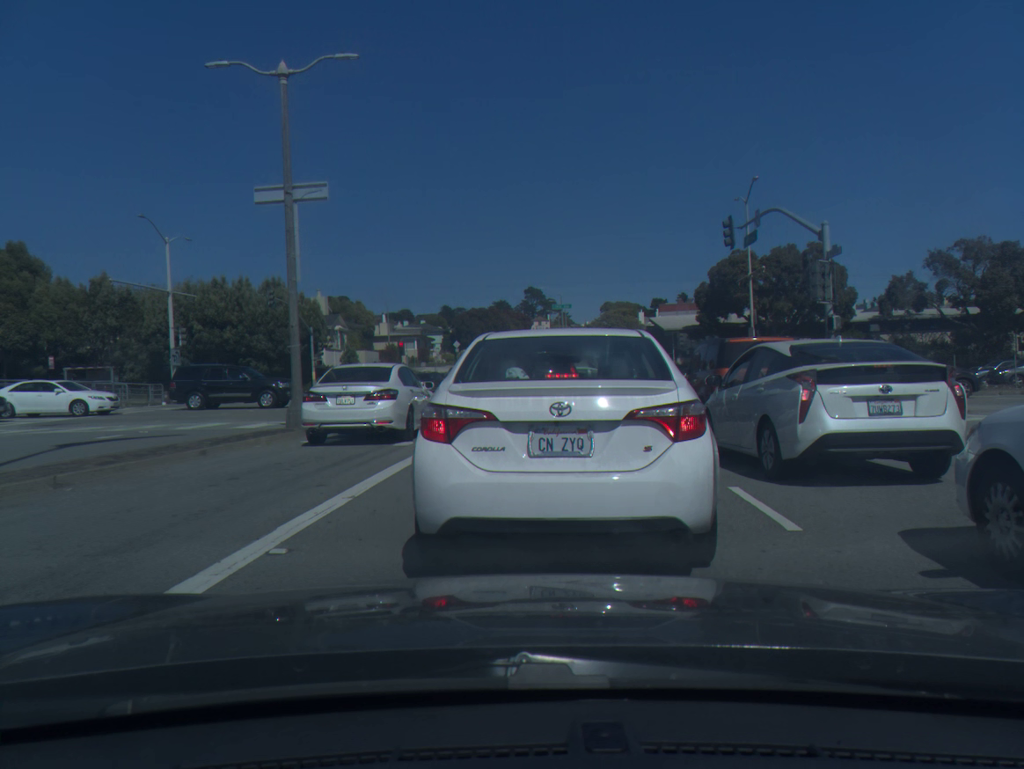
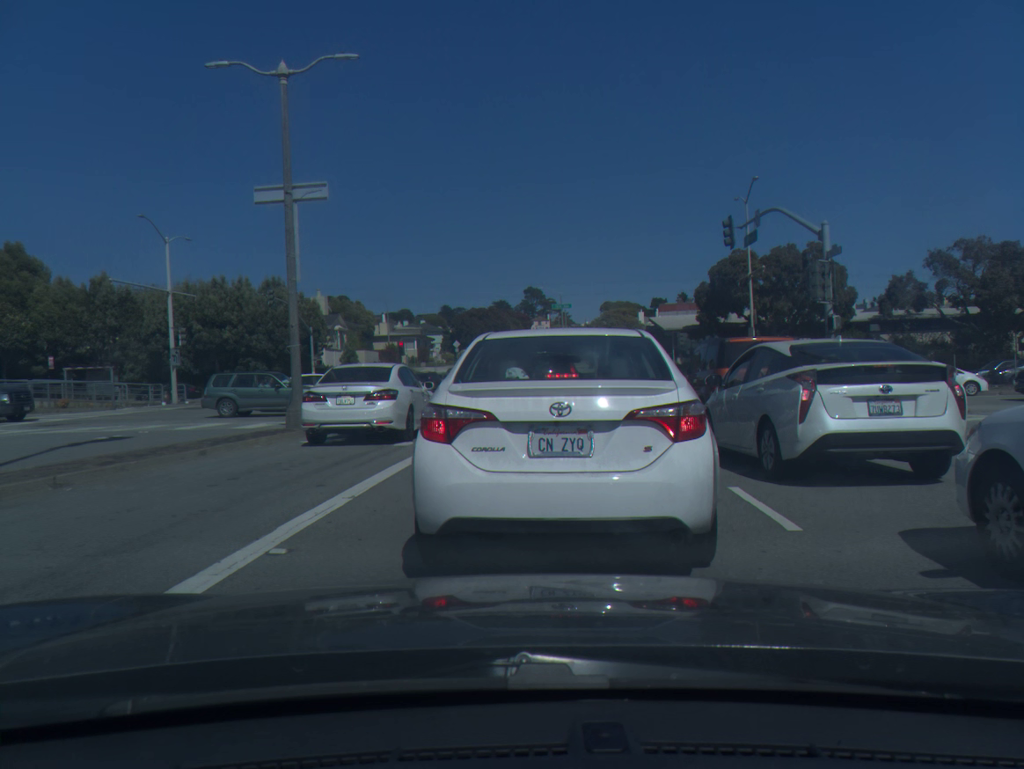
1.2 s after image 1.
(-0.1, 0.0) m; 0°
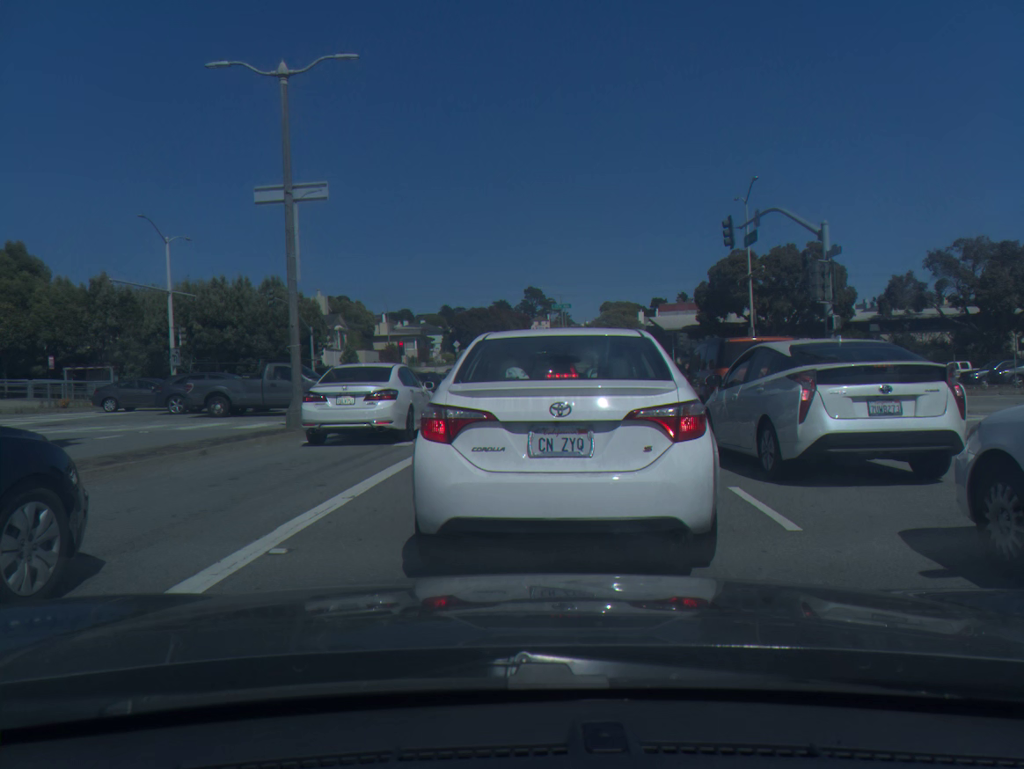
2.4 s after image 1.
(-0.1, 0.0) m; 0°
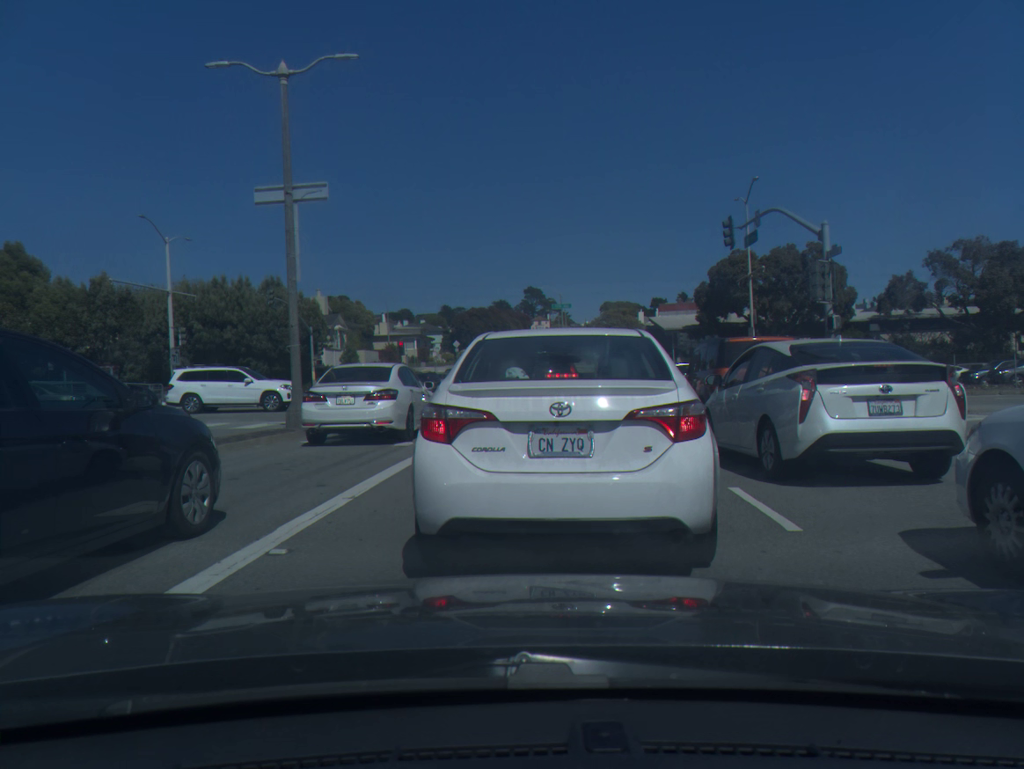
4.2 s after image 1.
(0.0, 0.0) m; 0°
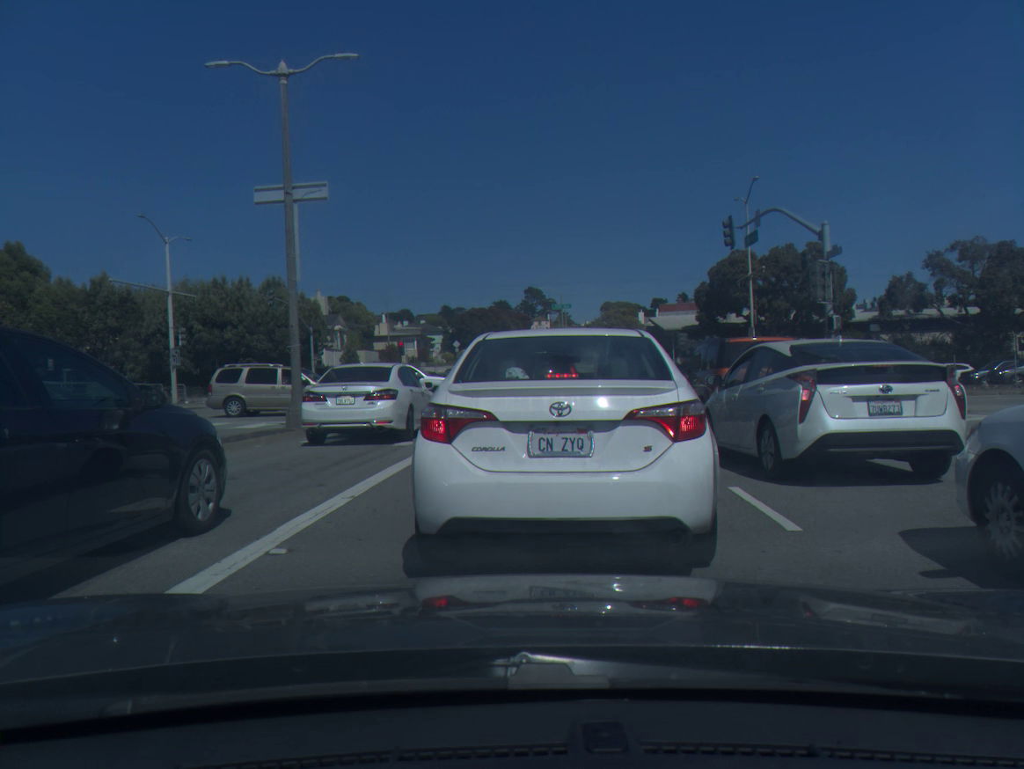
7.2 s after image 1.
(0.0, 0.0) m; 0°
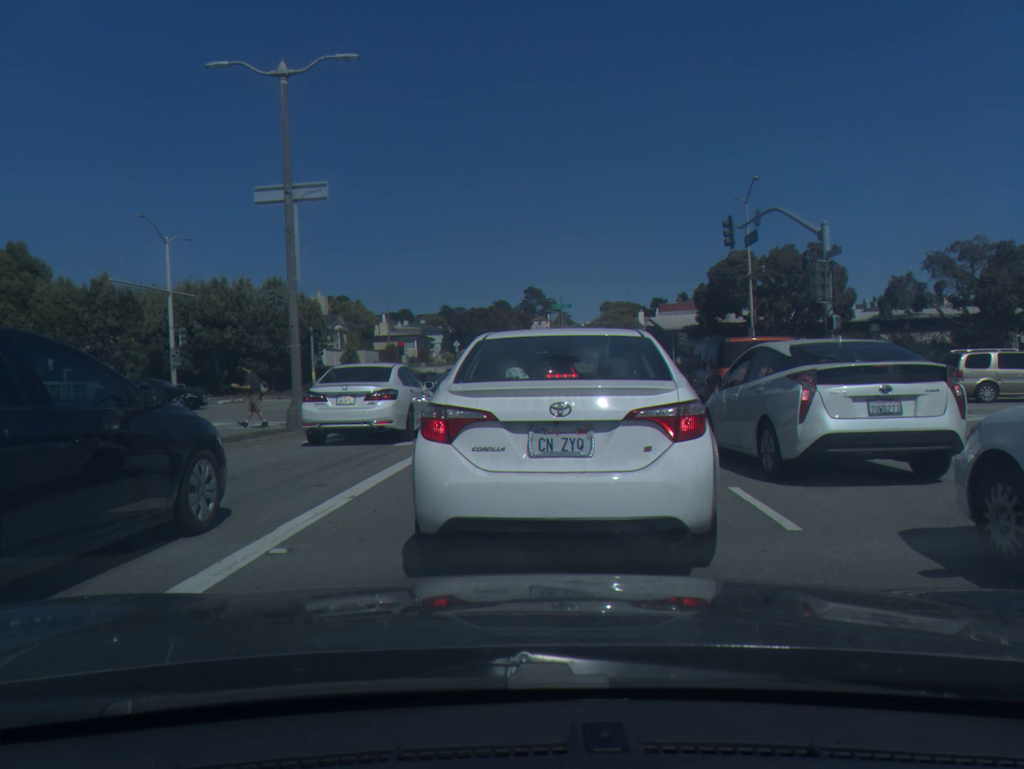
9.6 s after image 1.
(0.0, 0.0) m; 0°
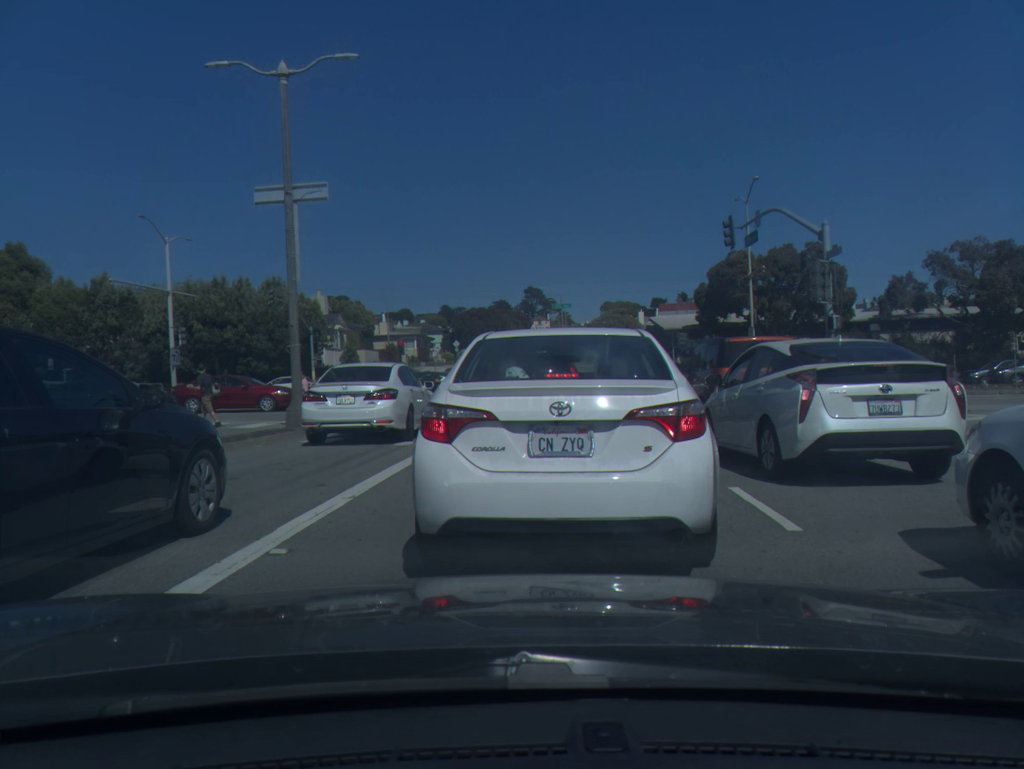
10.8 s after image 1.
(0.0, 0.0) m; 0°
